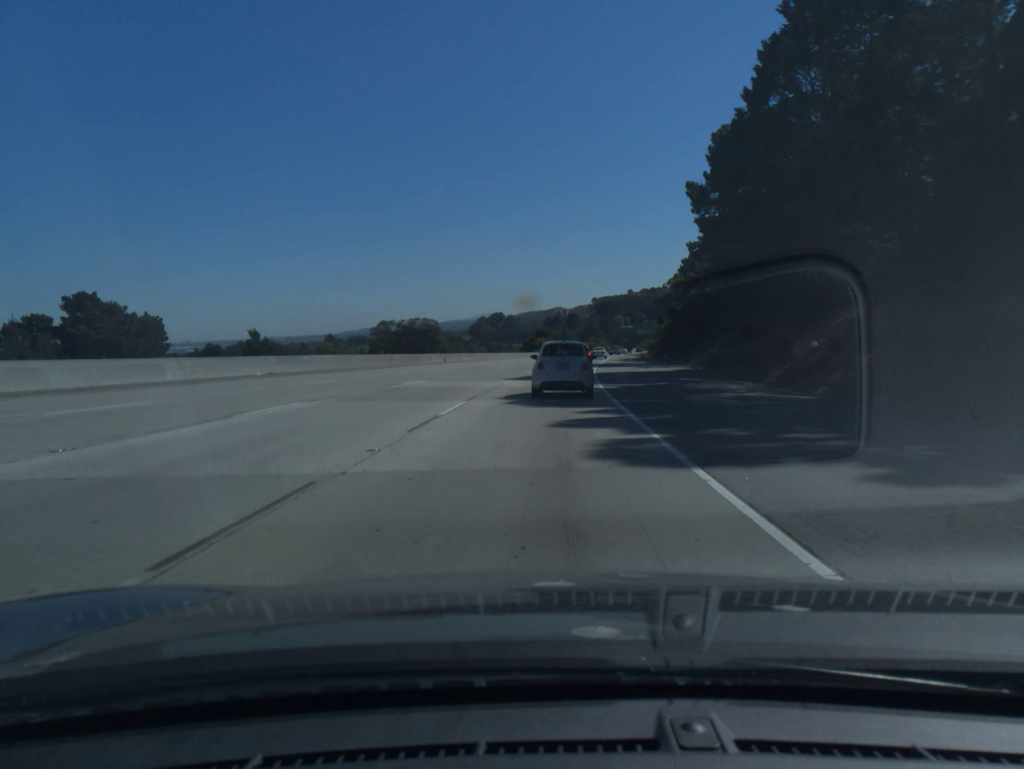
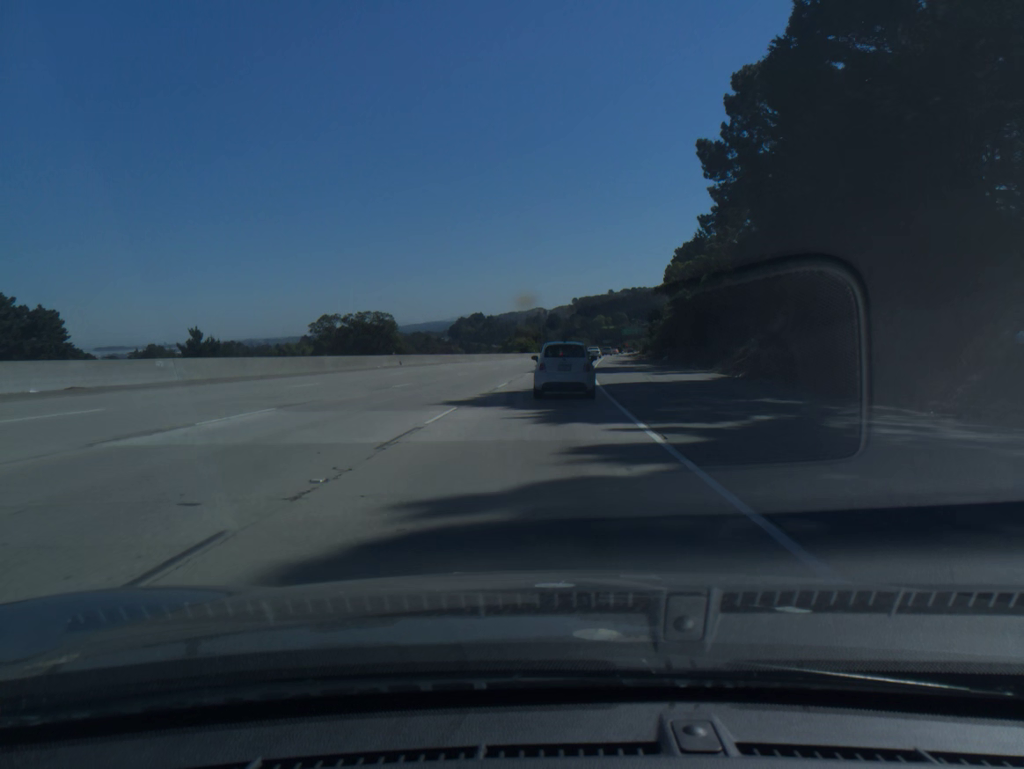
(+0.2, +16.3) m; +1°
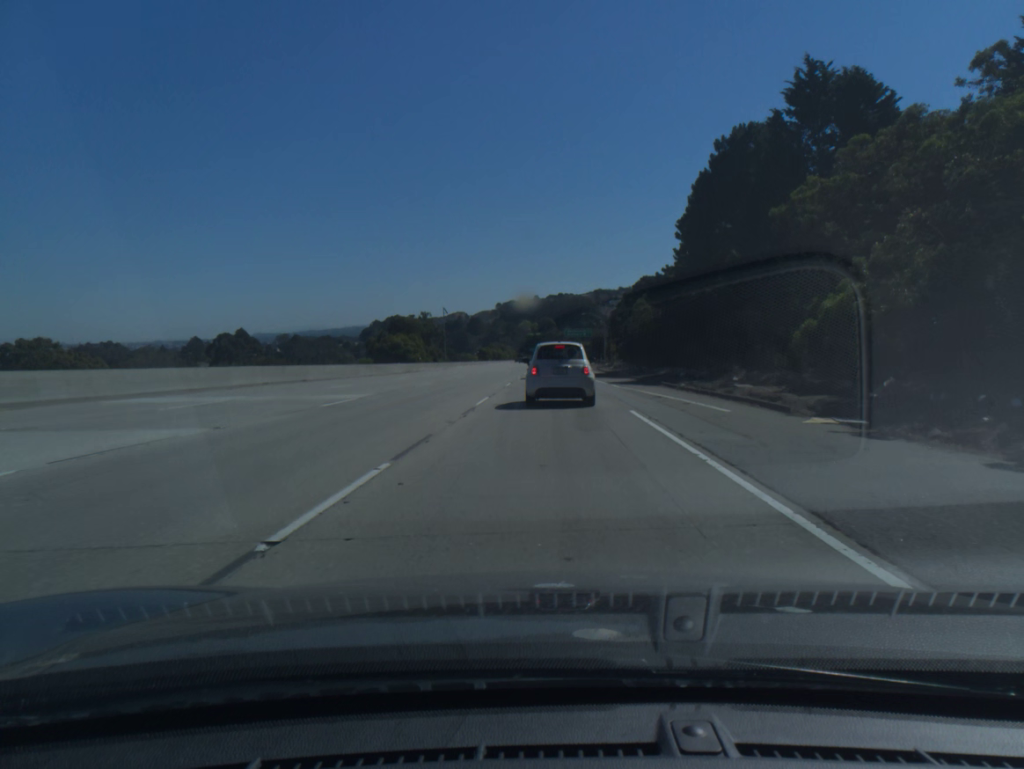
(+4.1, +81.1) m; +5°
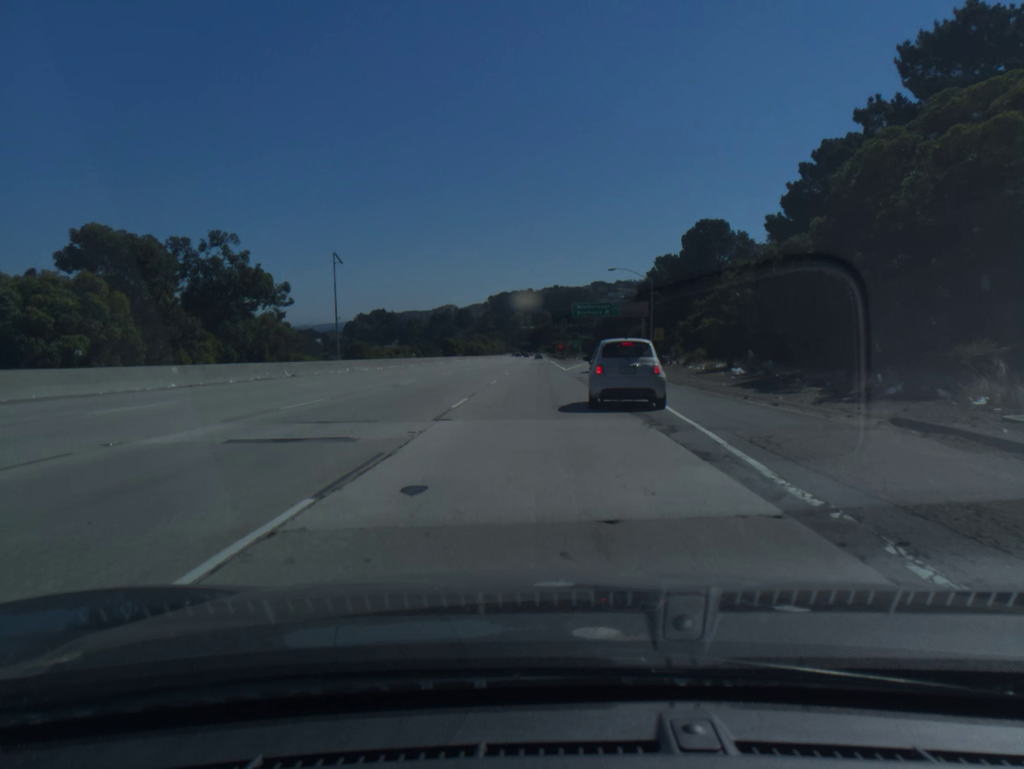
(+0.7, +75.3) m; +1°
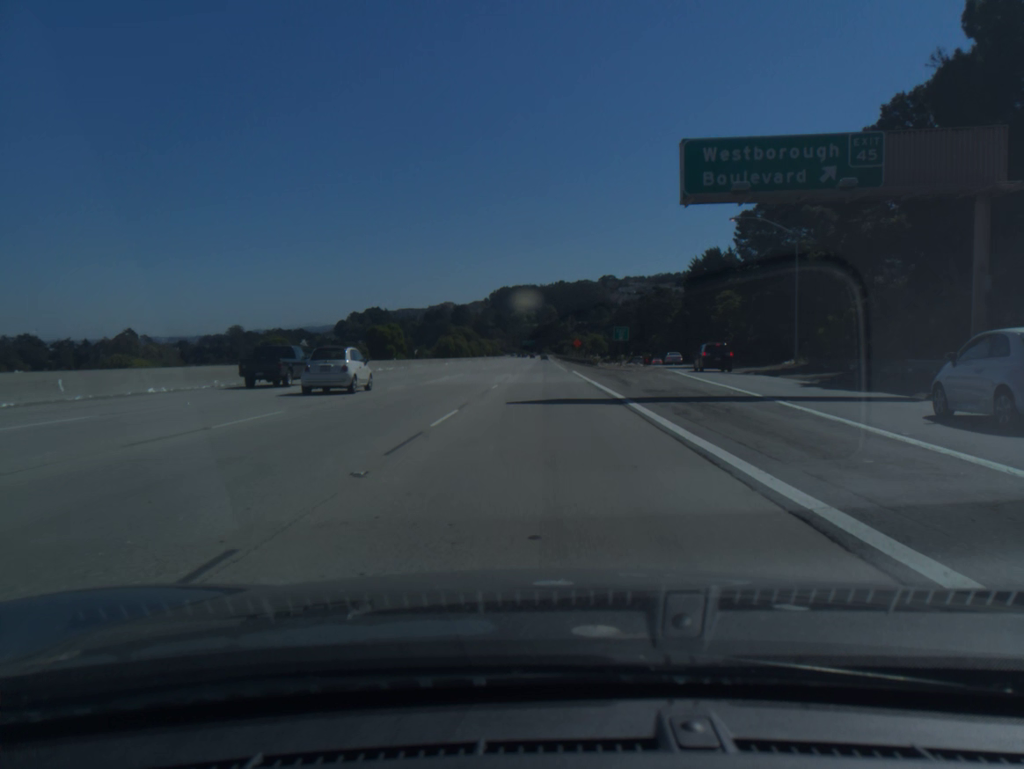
(-0.3, +77.0) m; 0°
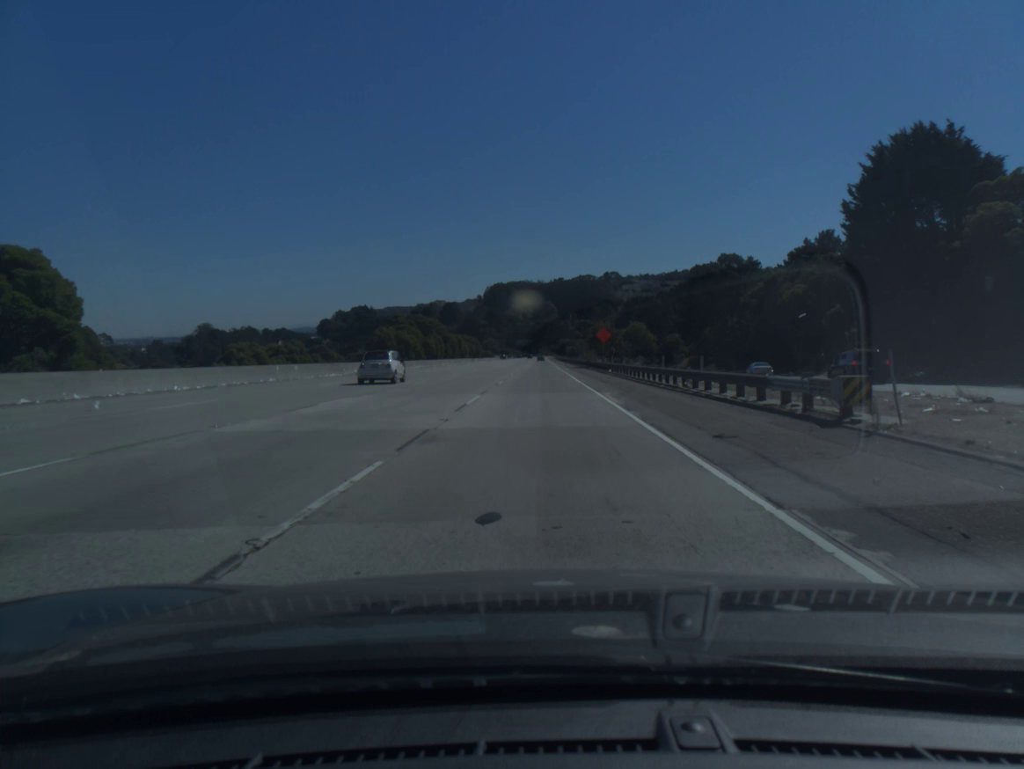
(+0.1, +66.5) m; 0°
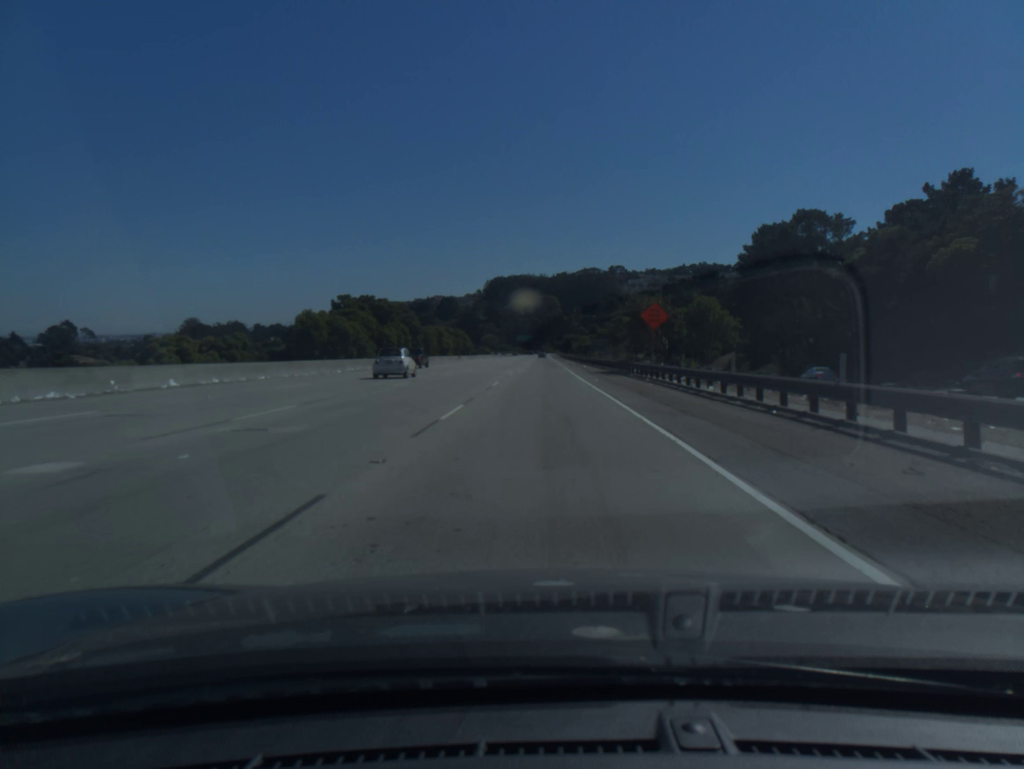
(-0.1, +34.9) m; 0°
